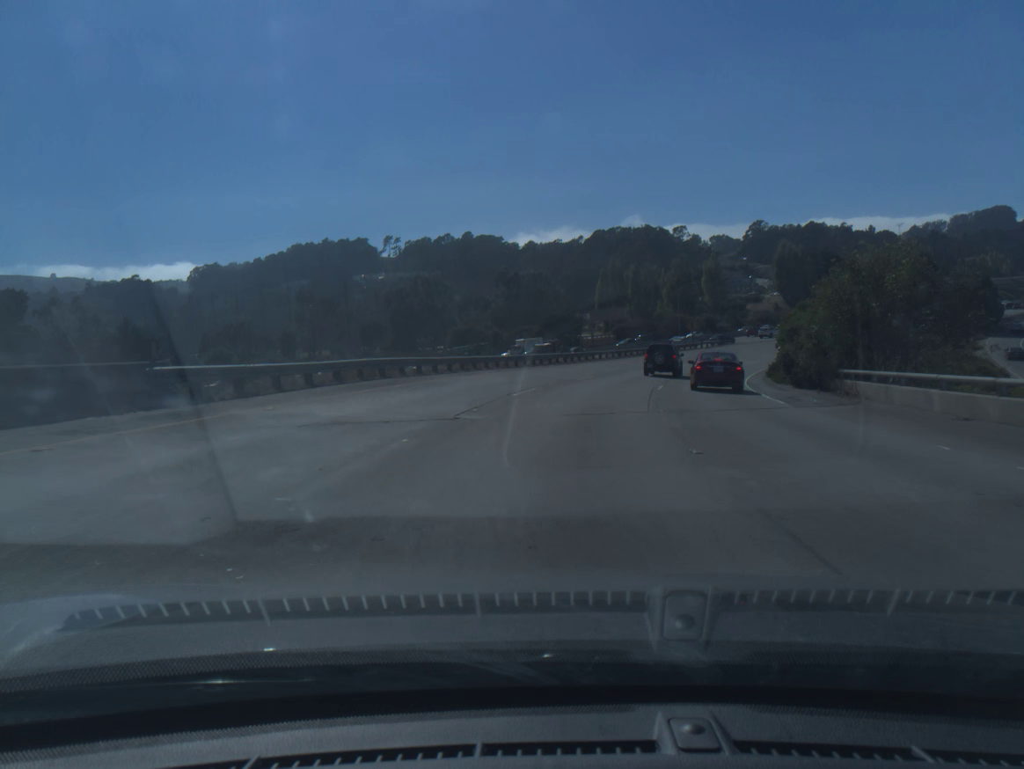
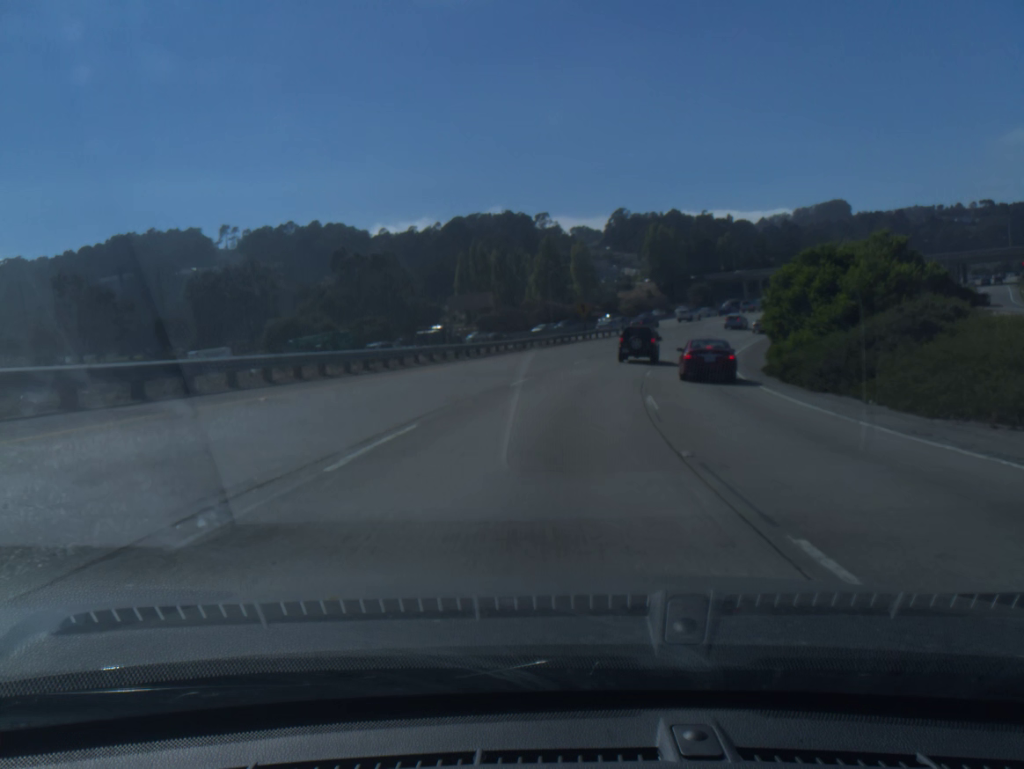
(+2.3, +27.2) m; +10°
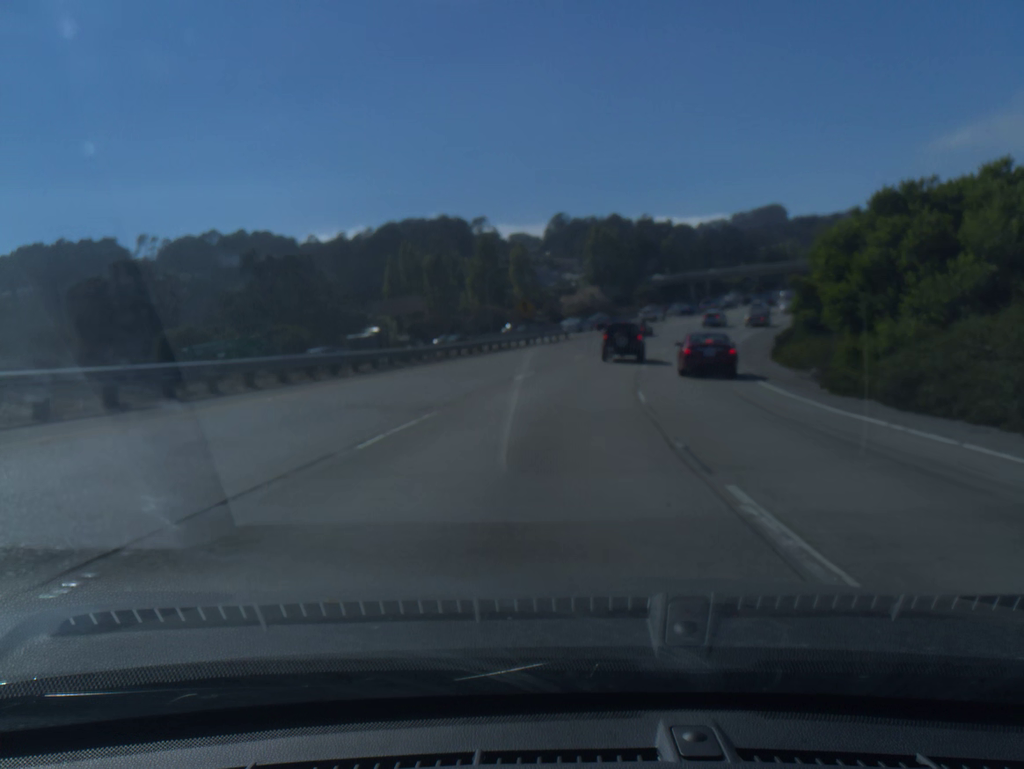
(+0.5, +13.0) m; +4°
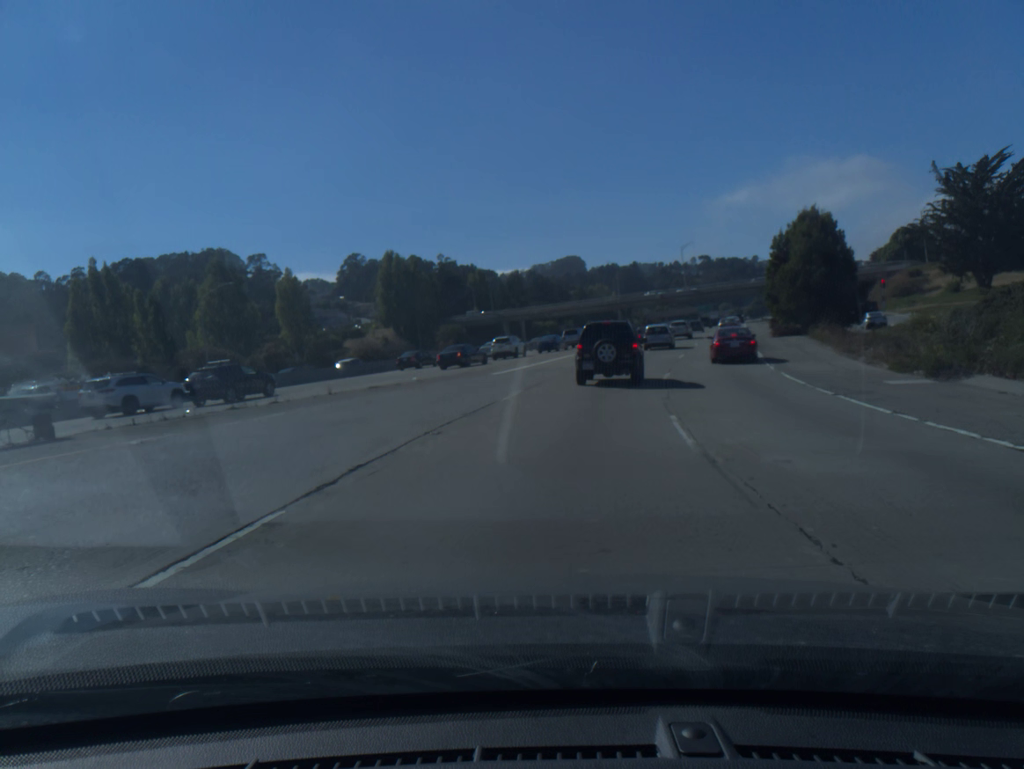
(+6.2, +49.9) m; +14°
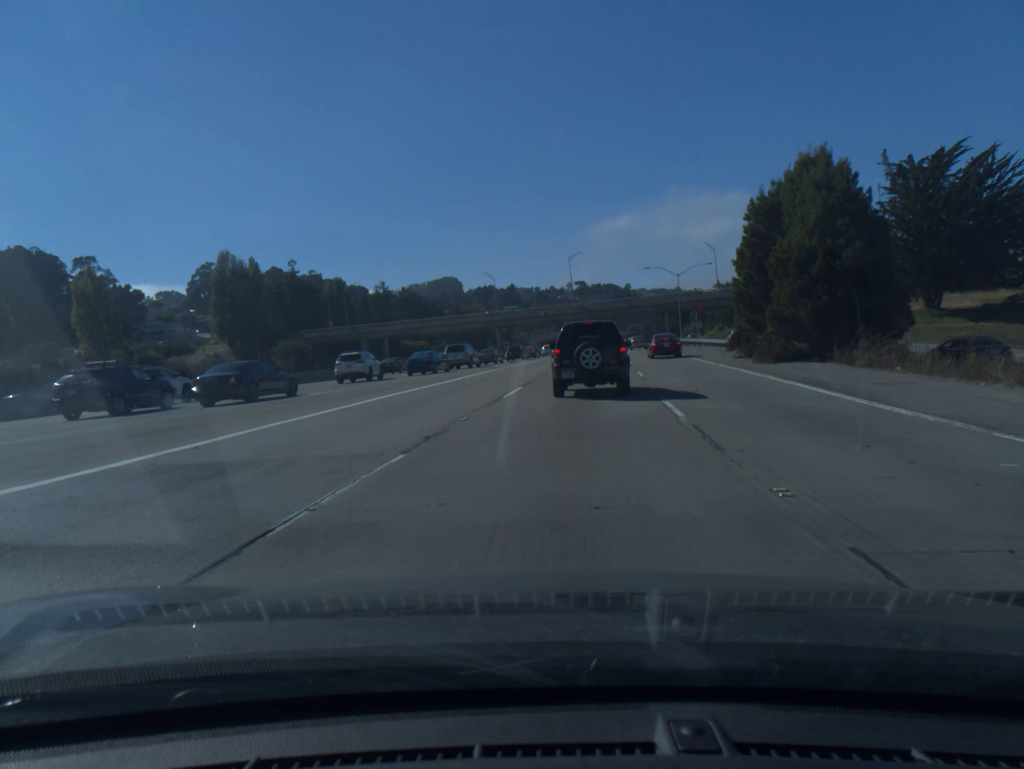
(+2.0, +25.9) m; +9°
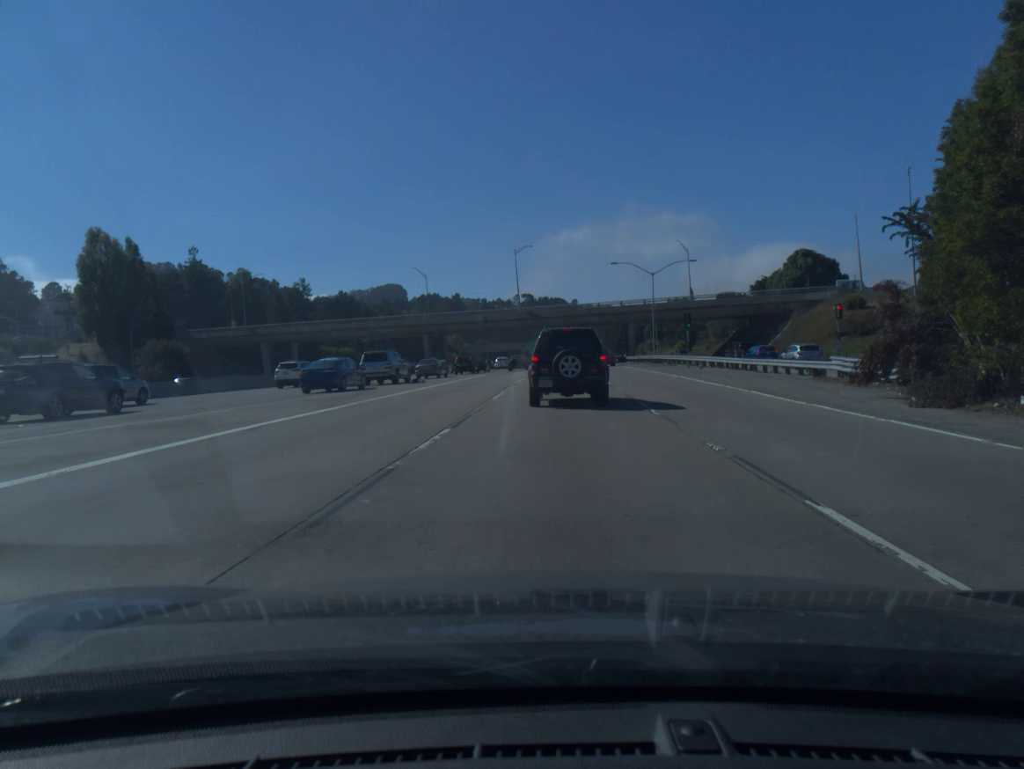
(+1.0, +25.4) m; +4°
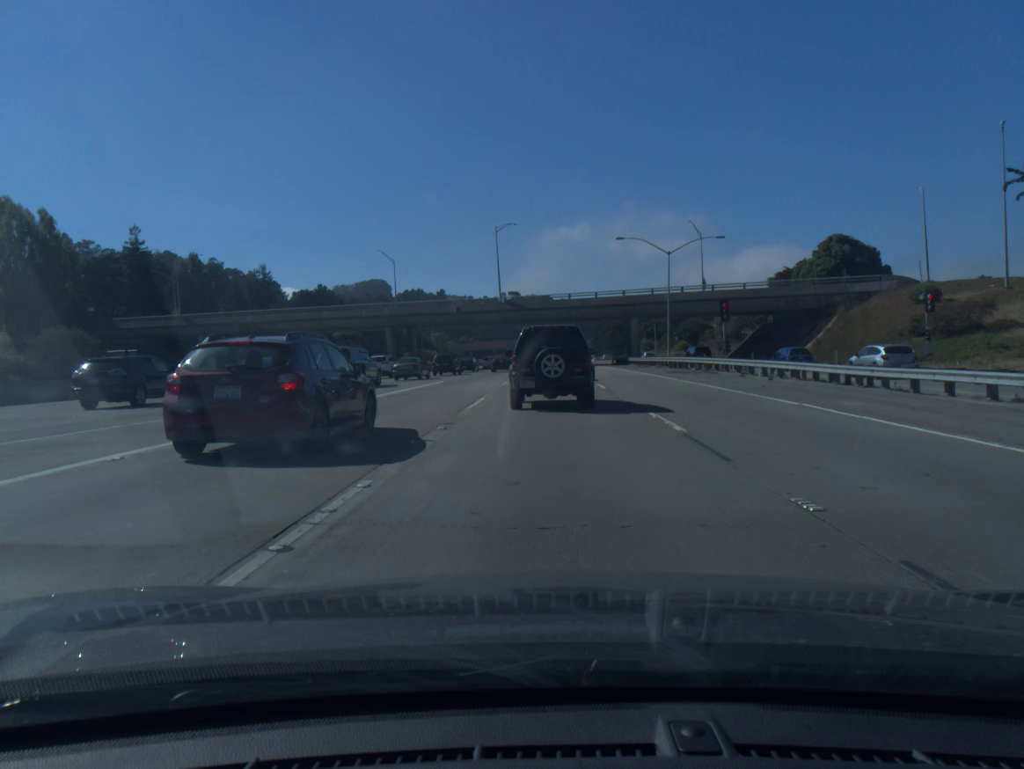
(+0.2, +18.4) m; +1°
